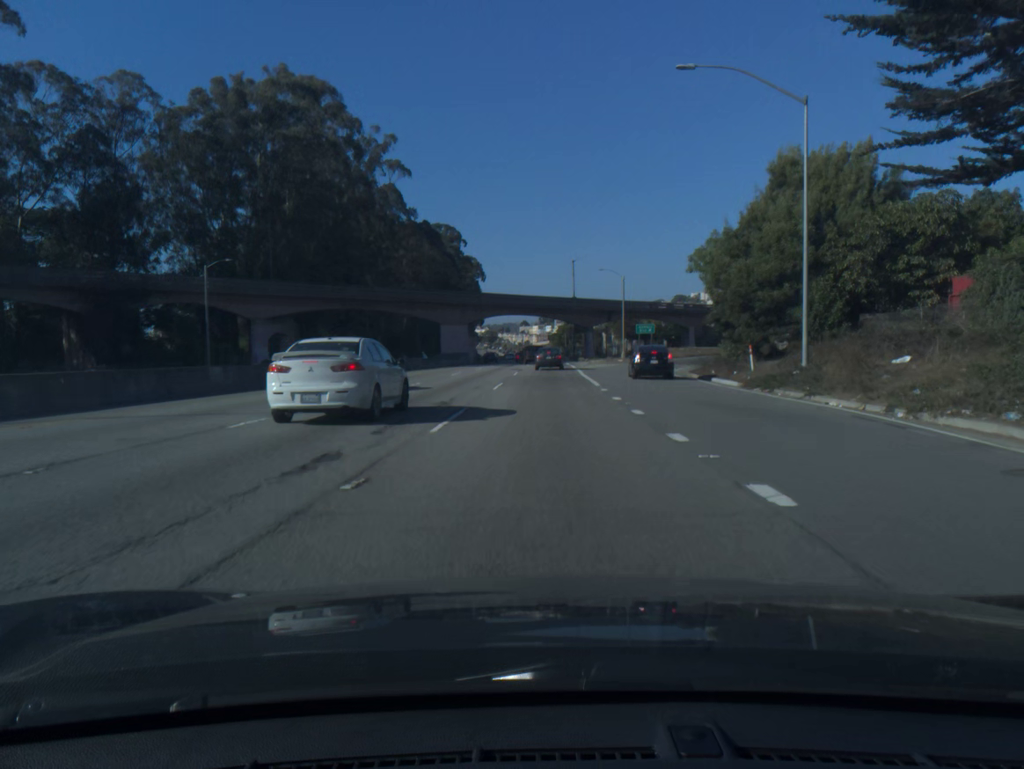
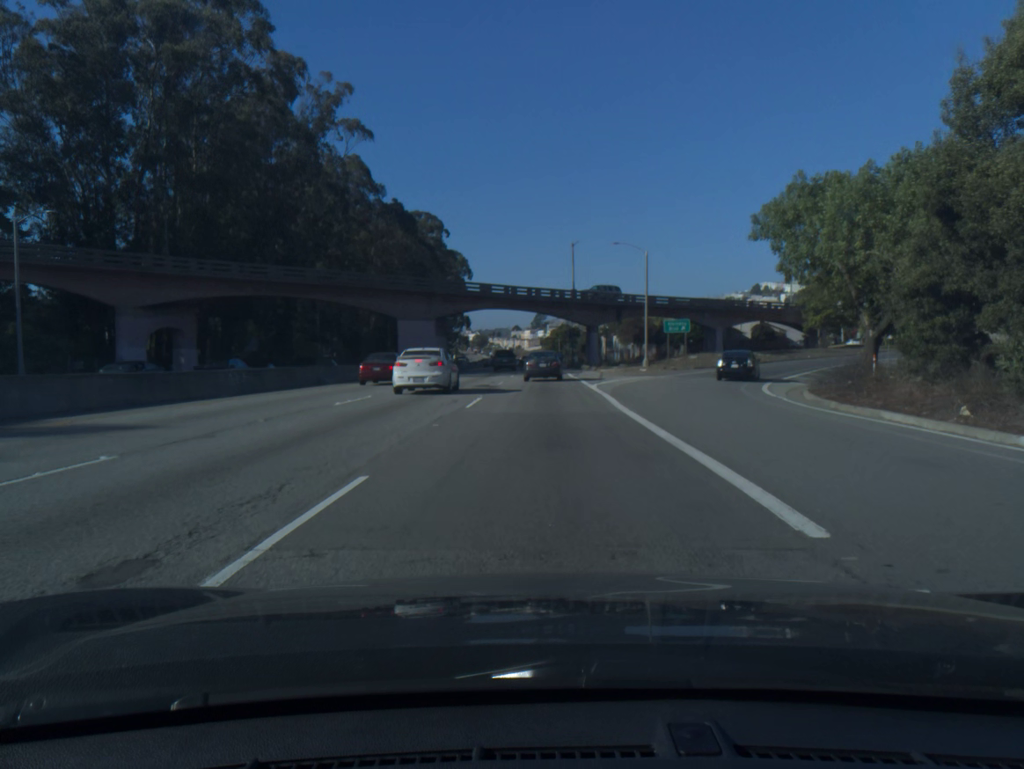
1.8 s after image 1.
(+0.1, +22.8) m; +1°
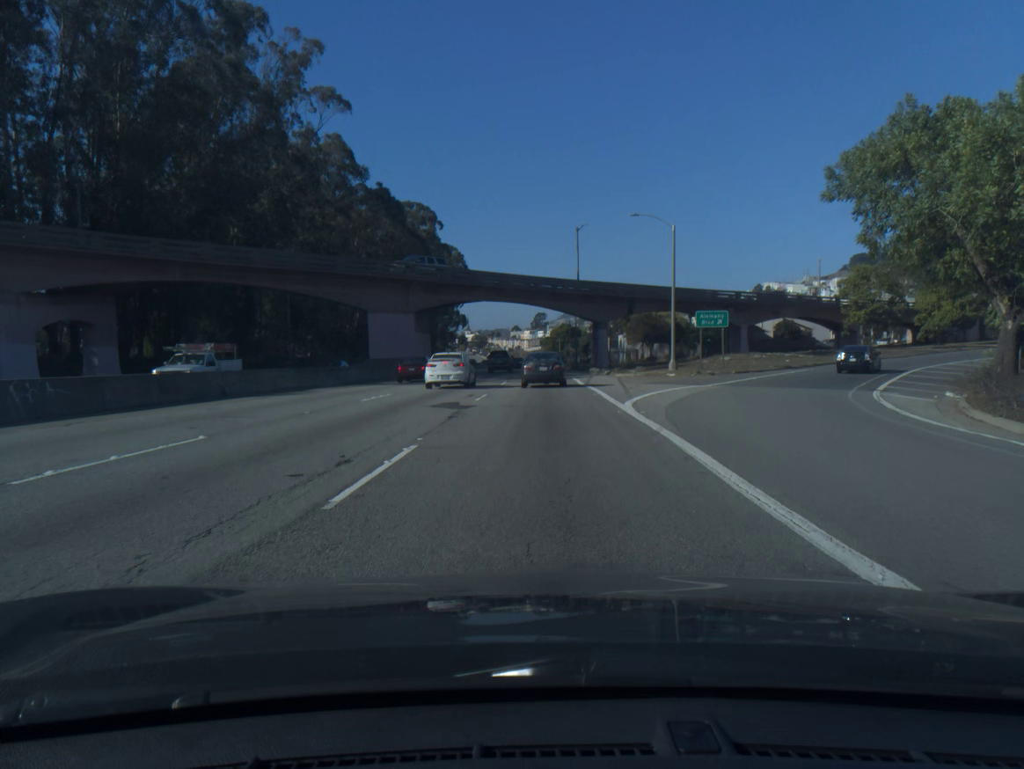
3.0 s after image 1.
(0.0, +12.1) m; 0°
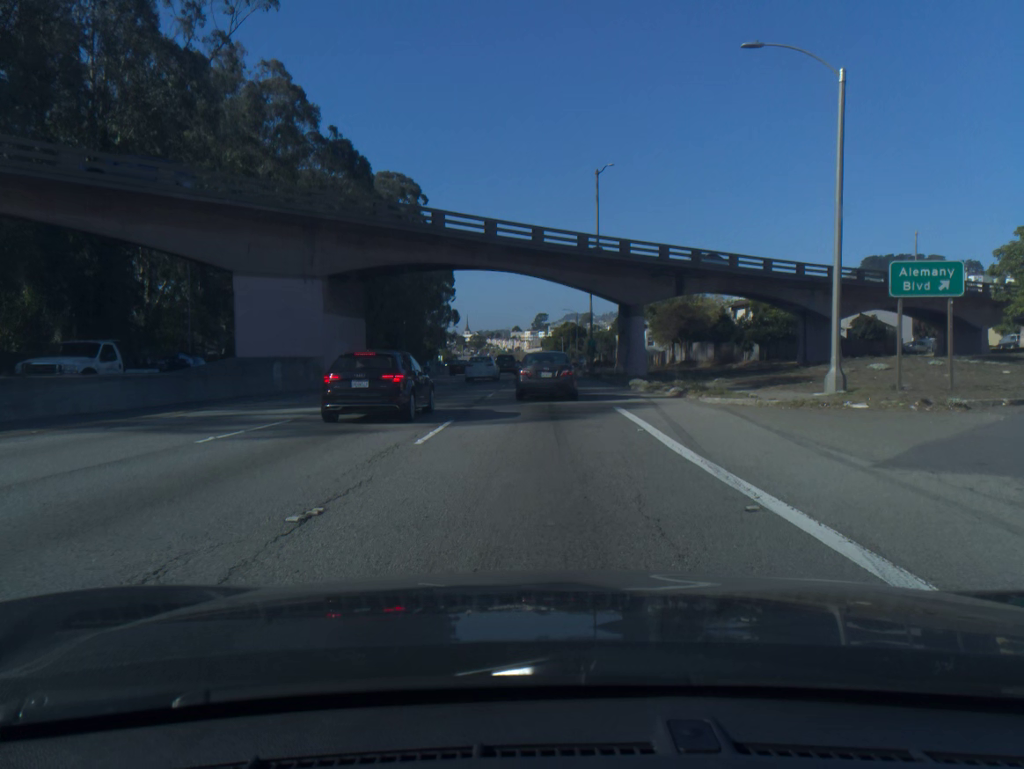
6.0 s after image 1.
(0.0, +25.4) m; 0°
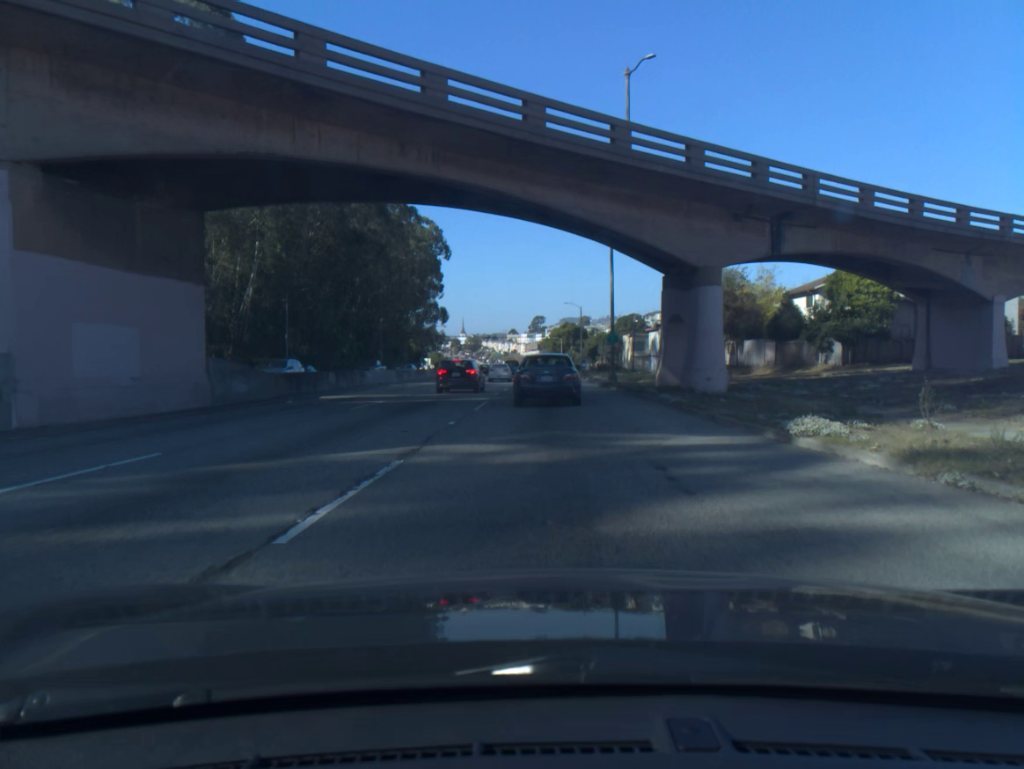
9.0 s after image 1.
(+0.1, +20.4) m; +1°
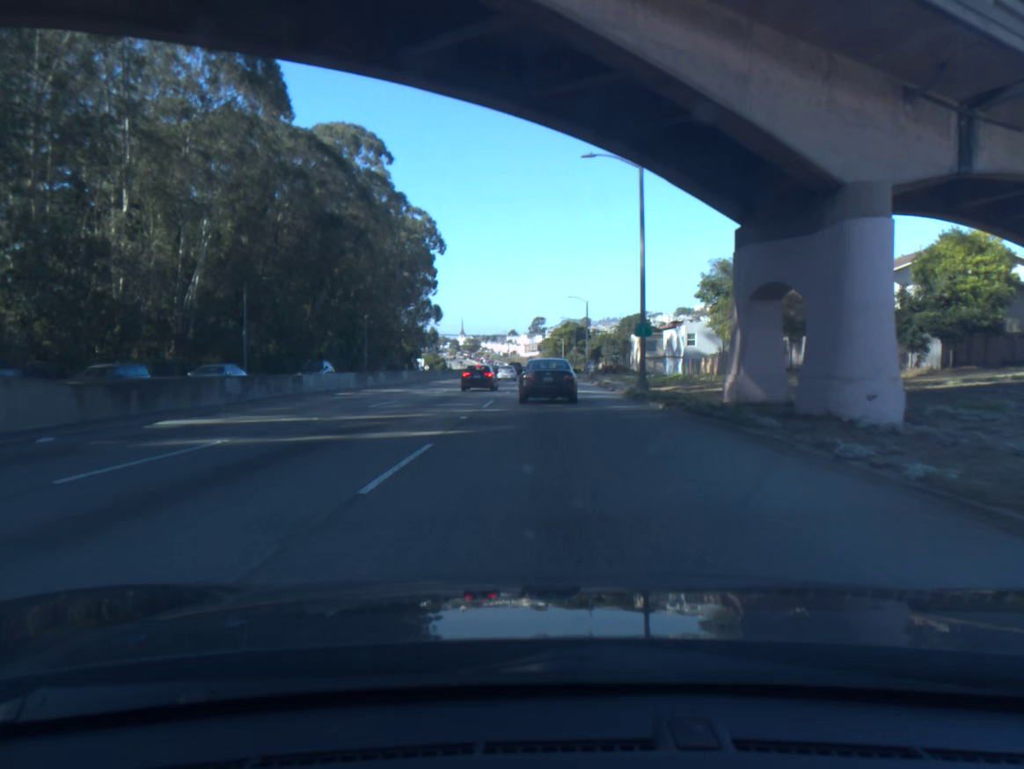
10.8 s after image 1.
(-0.1, +12.5) m; 0°
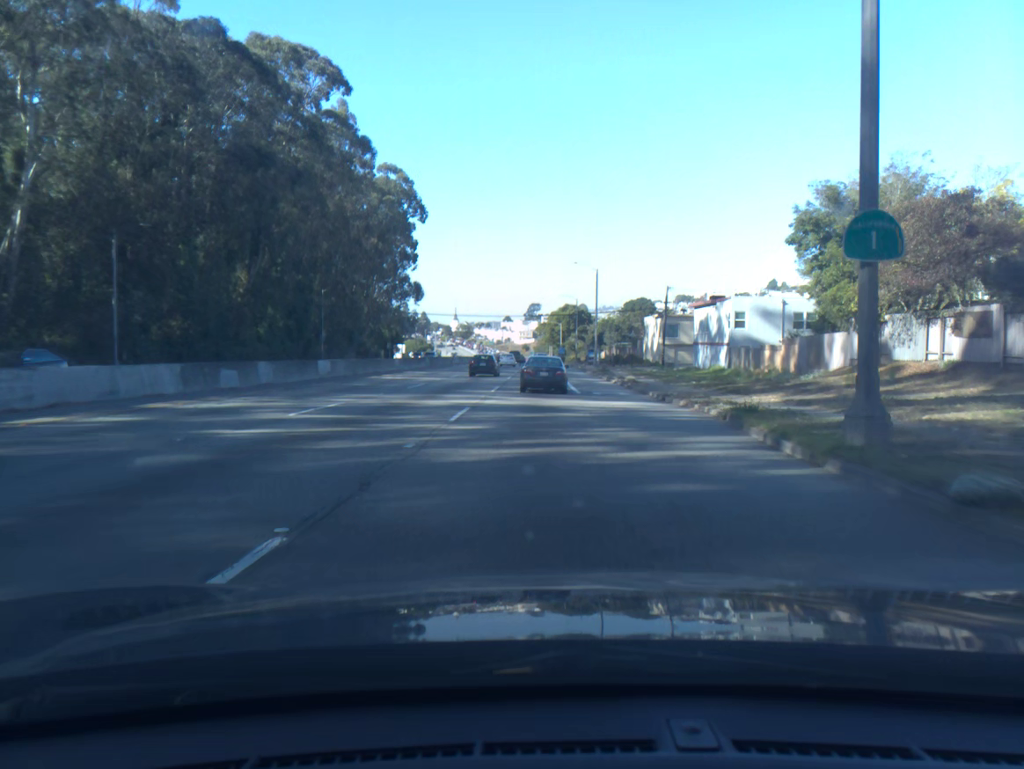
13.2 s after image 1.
(+0.2, +21.4) m; +1°
